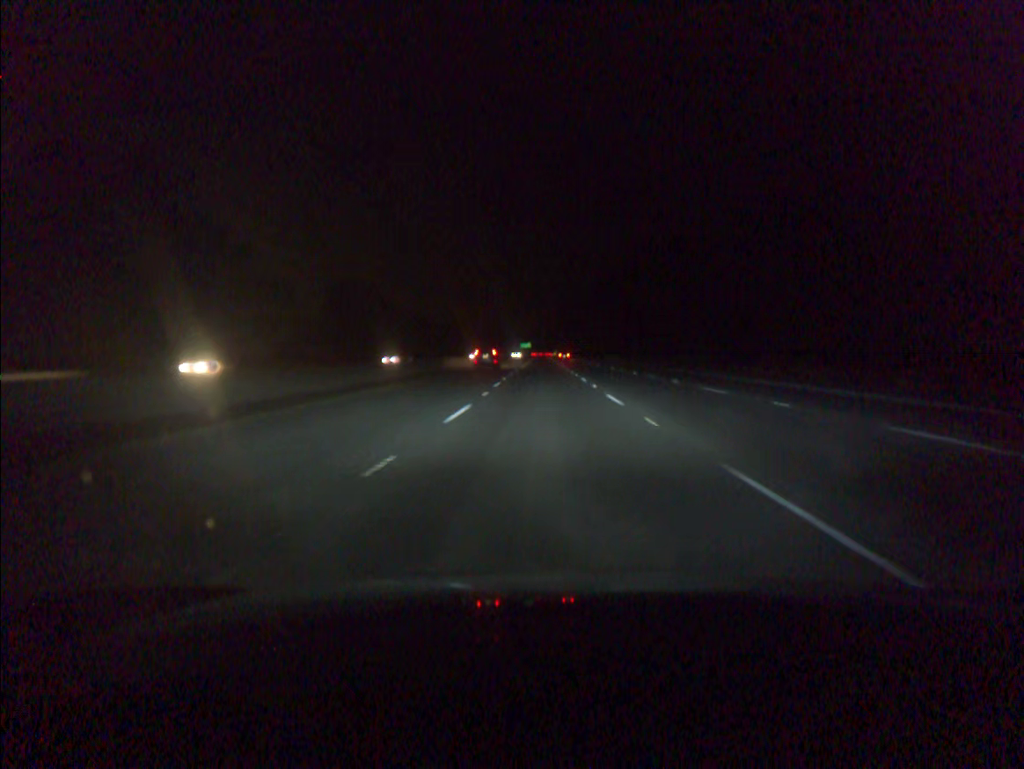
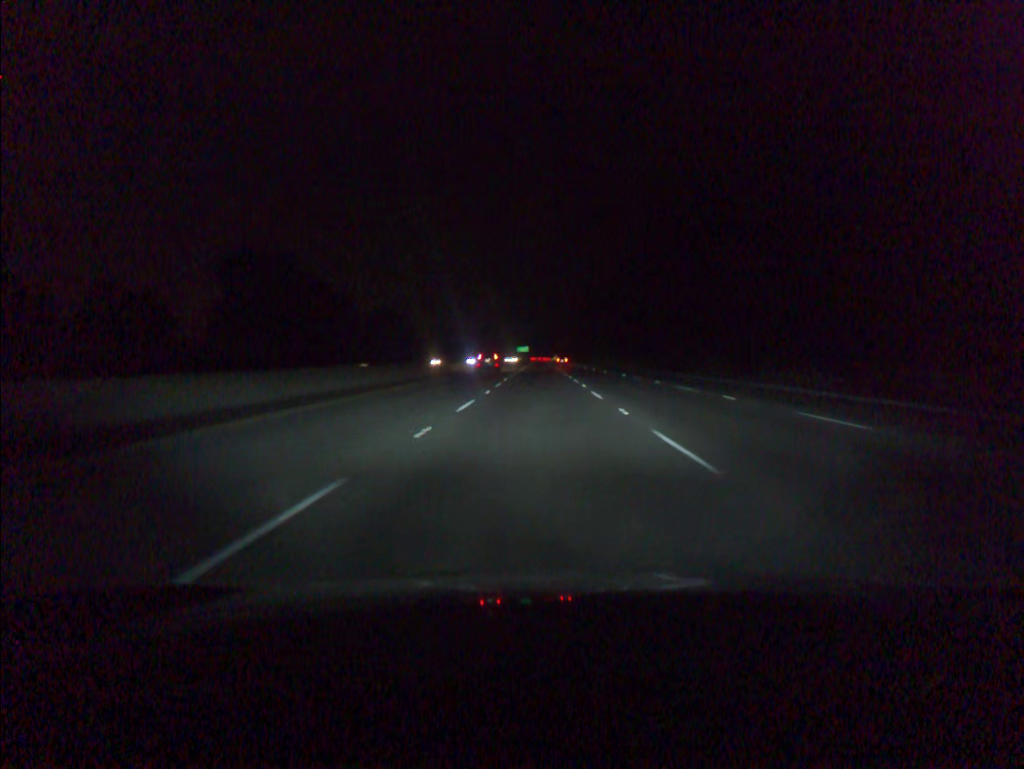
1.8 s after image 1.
(+0.2, +54.4) m; 0°
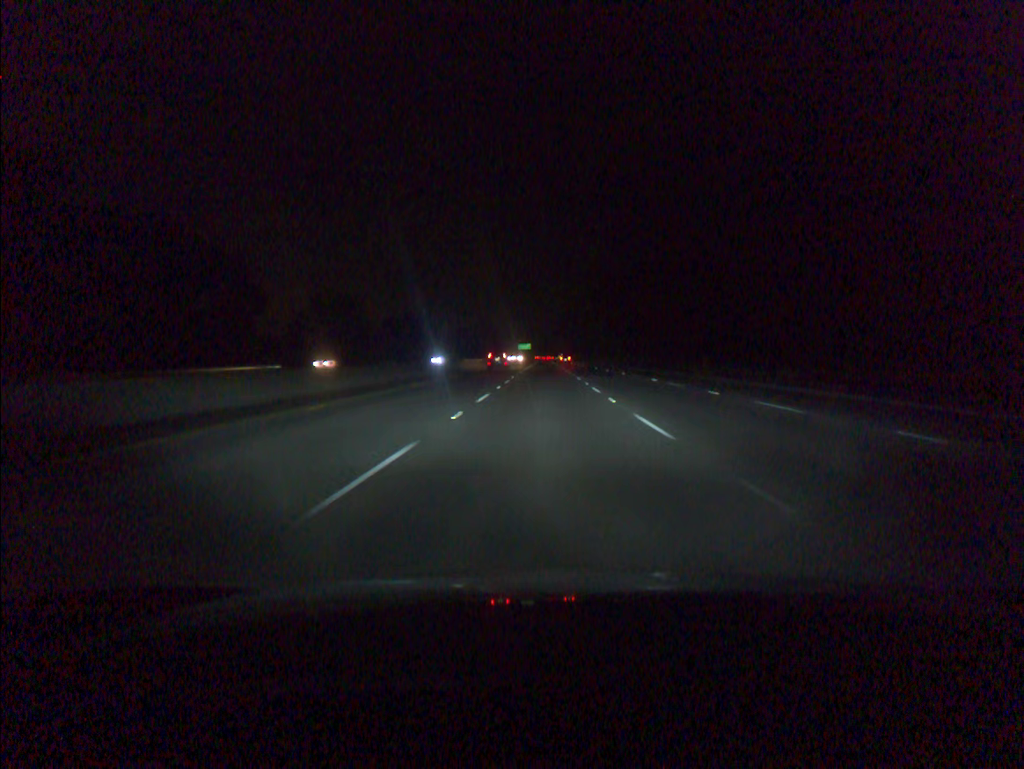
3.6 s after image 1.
(-0.2, +54.7) m; 0°
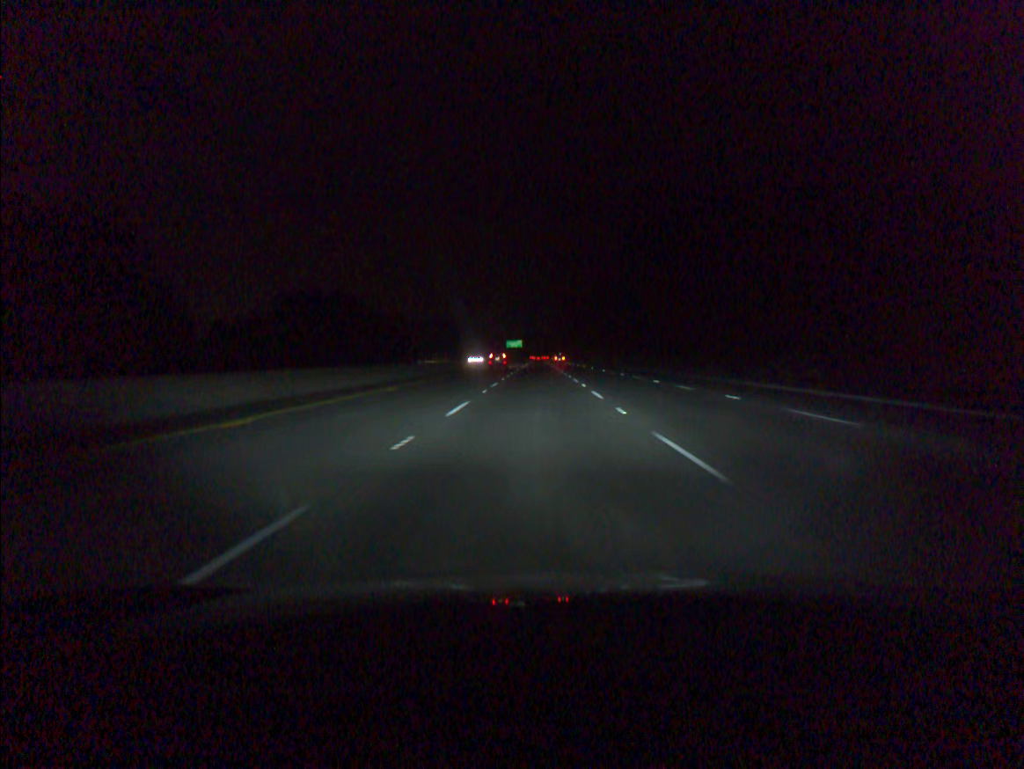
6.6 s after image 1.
(+0.4, +91.5) m; 0°
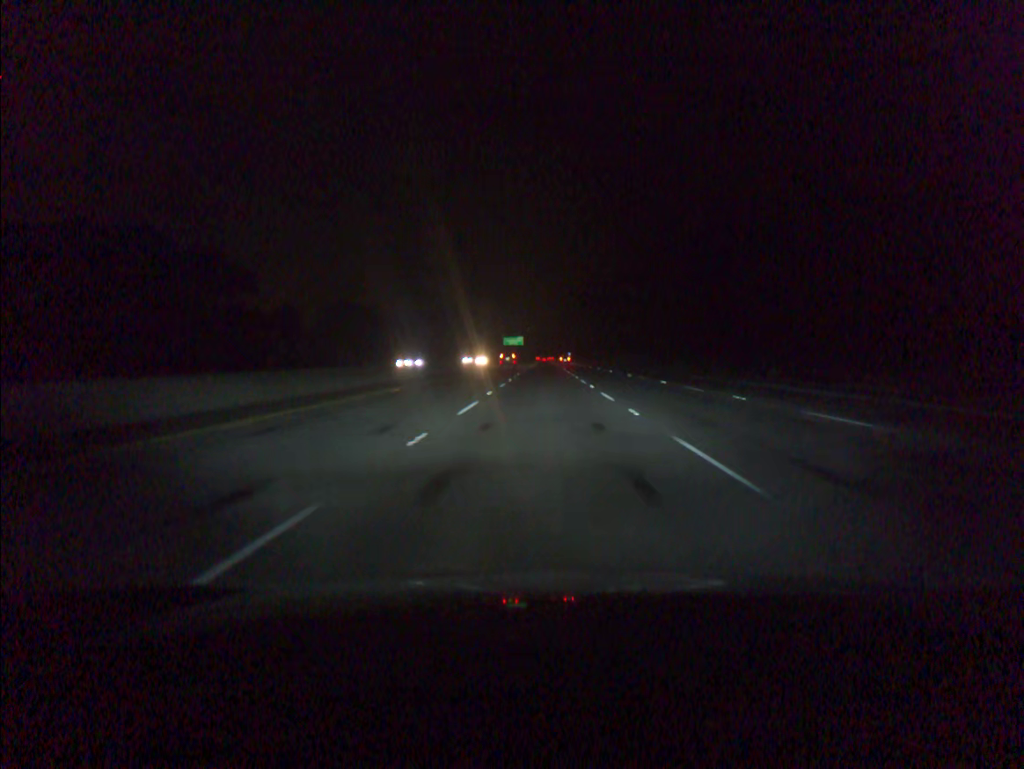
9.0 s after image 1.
(-0.4, +73.3) m; 0°
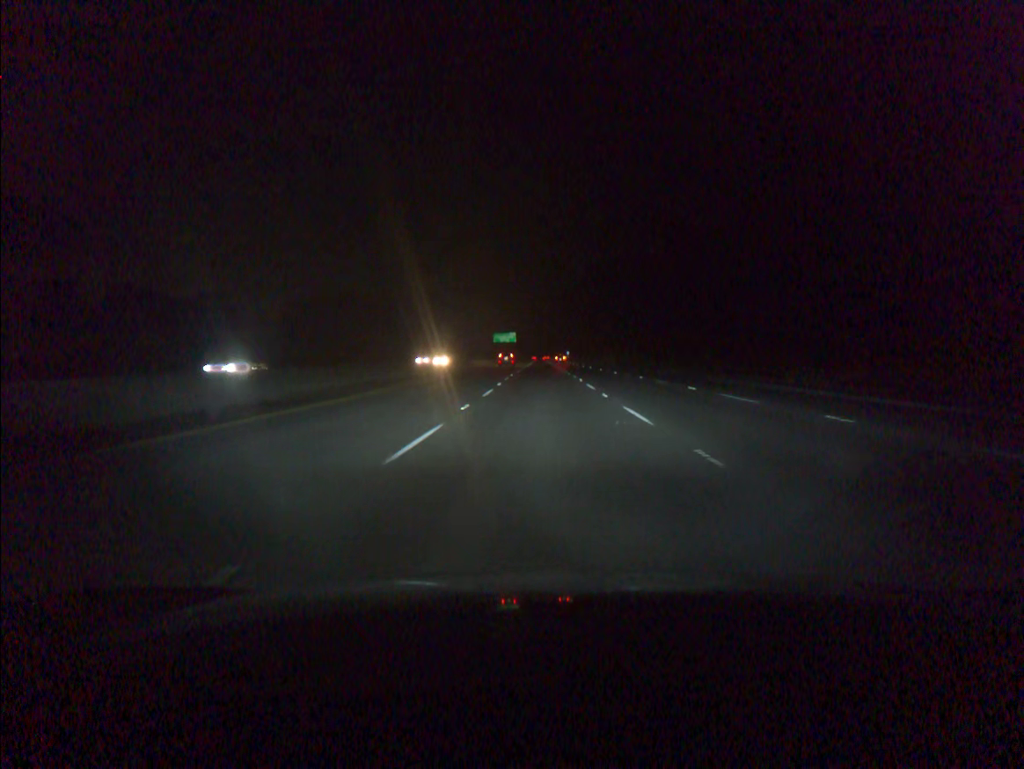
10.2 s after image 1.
(+0.1, +36.7) m; 0°
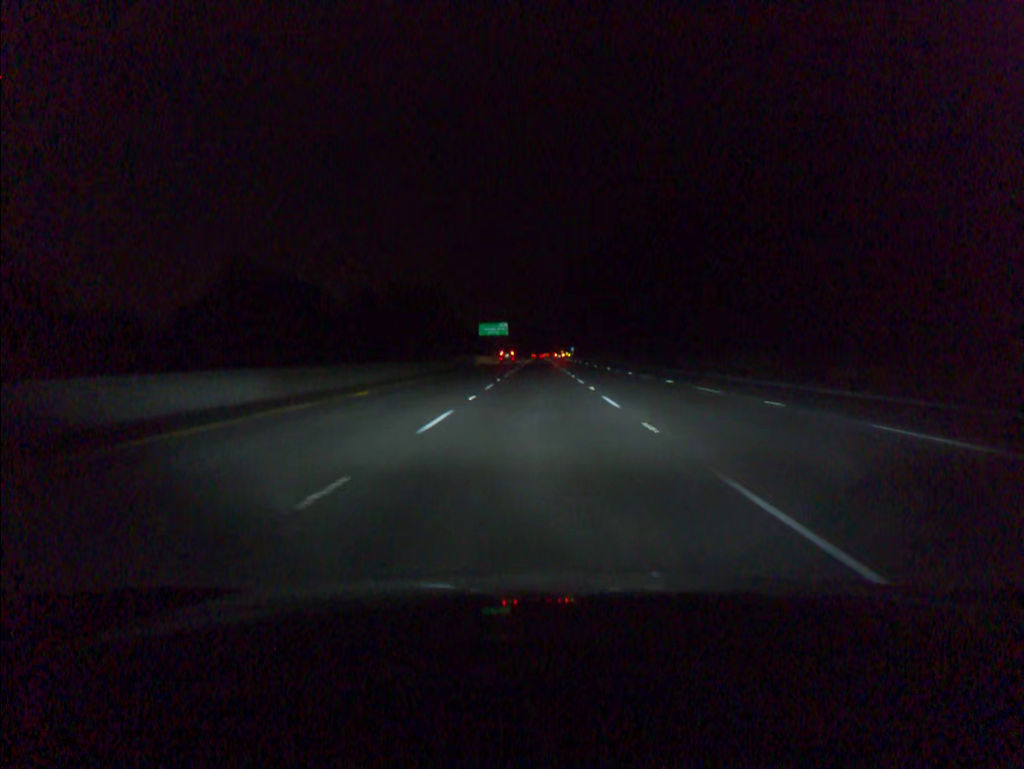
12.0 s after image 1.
(+0.1, +55.0) m; 0°
